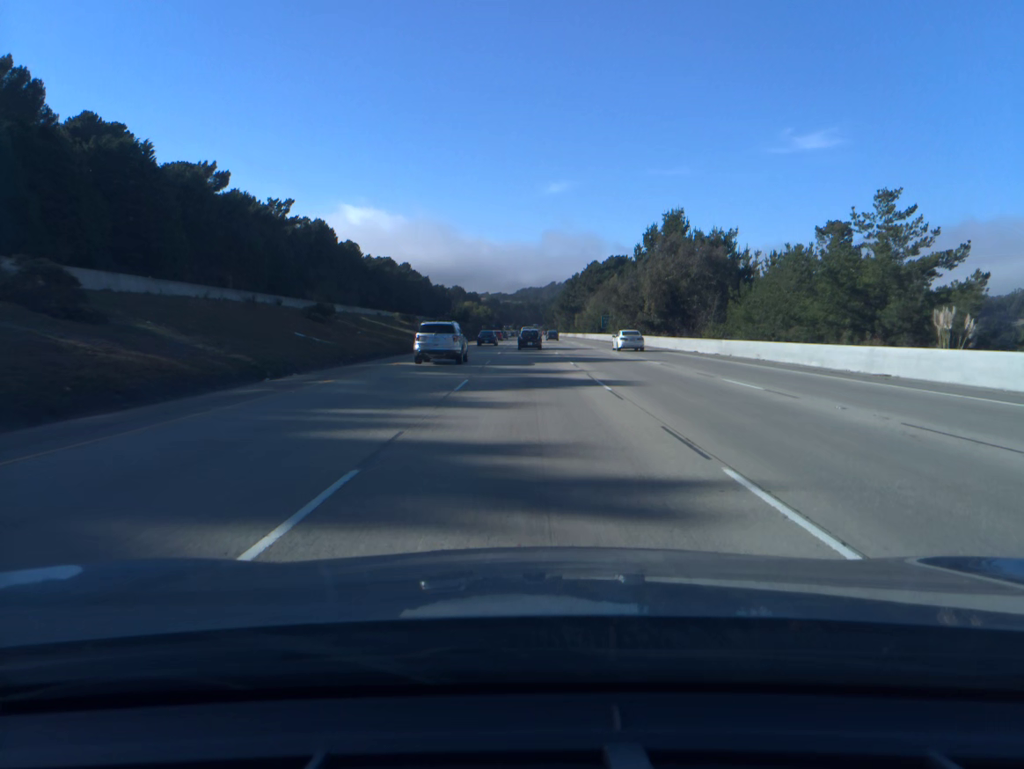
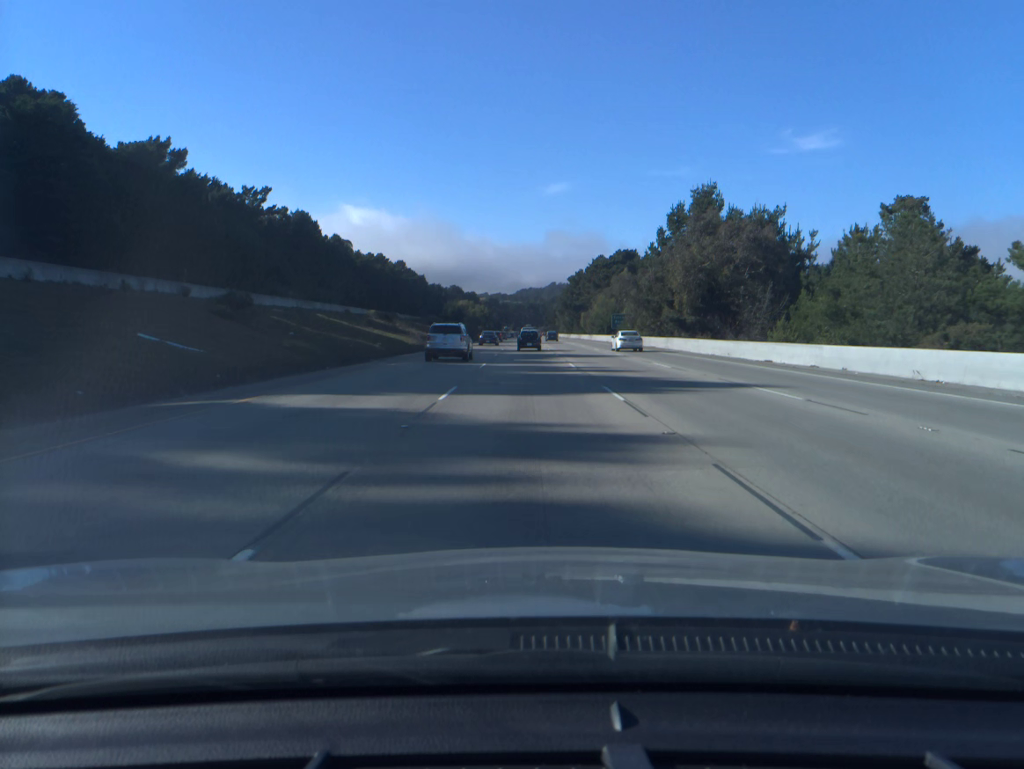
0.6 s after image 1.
(0.0, +17.5) m; 0°
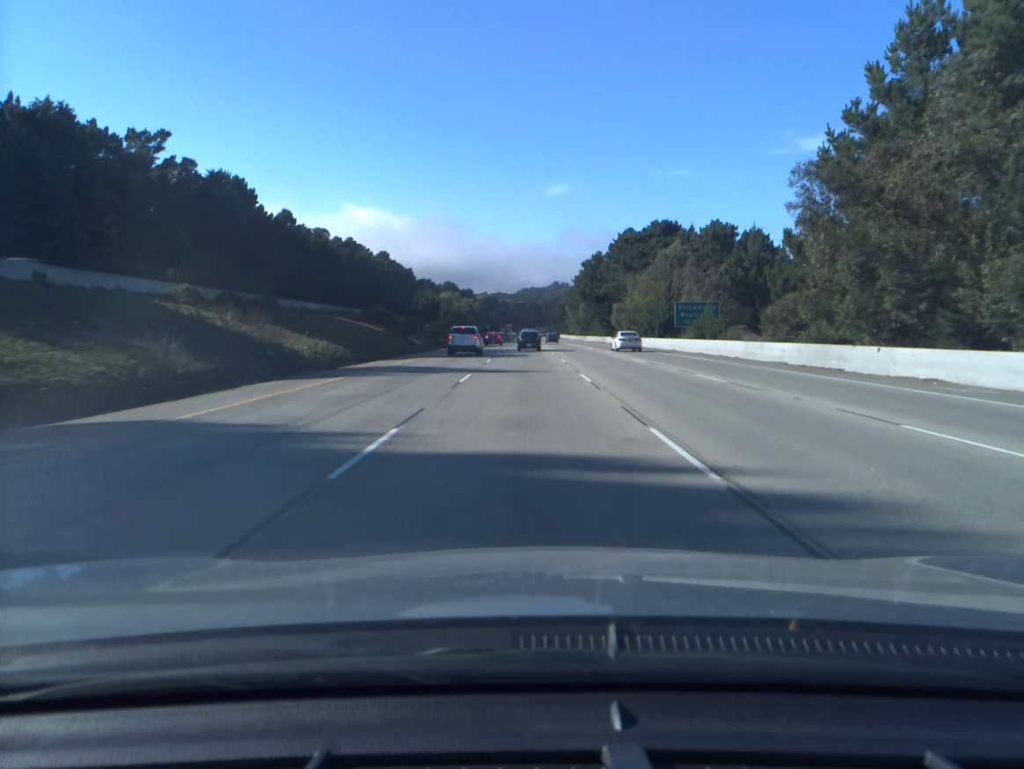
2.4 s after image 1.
(-0.1, +52.1) m; 0°
